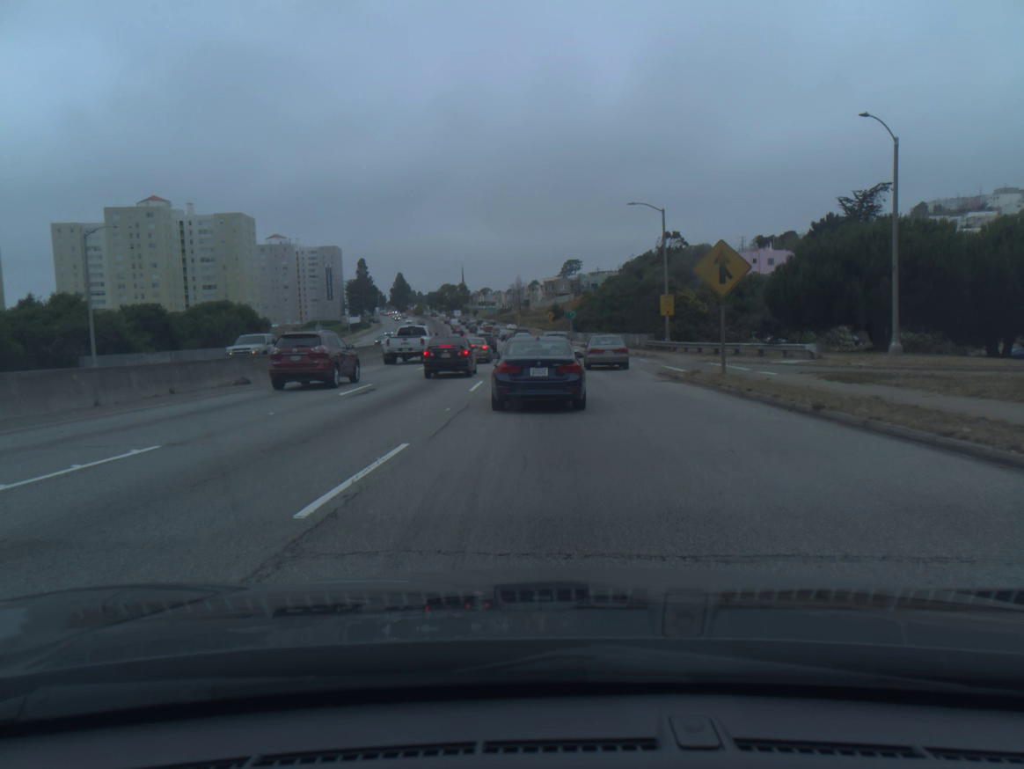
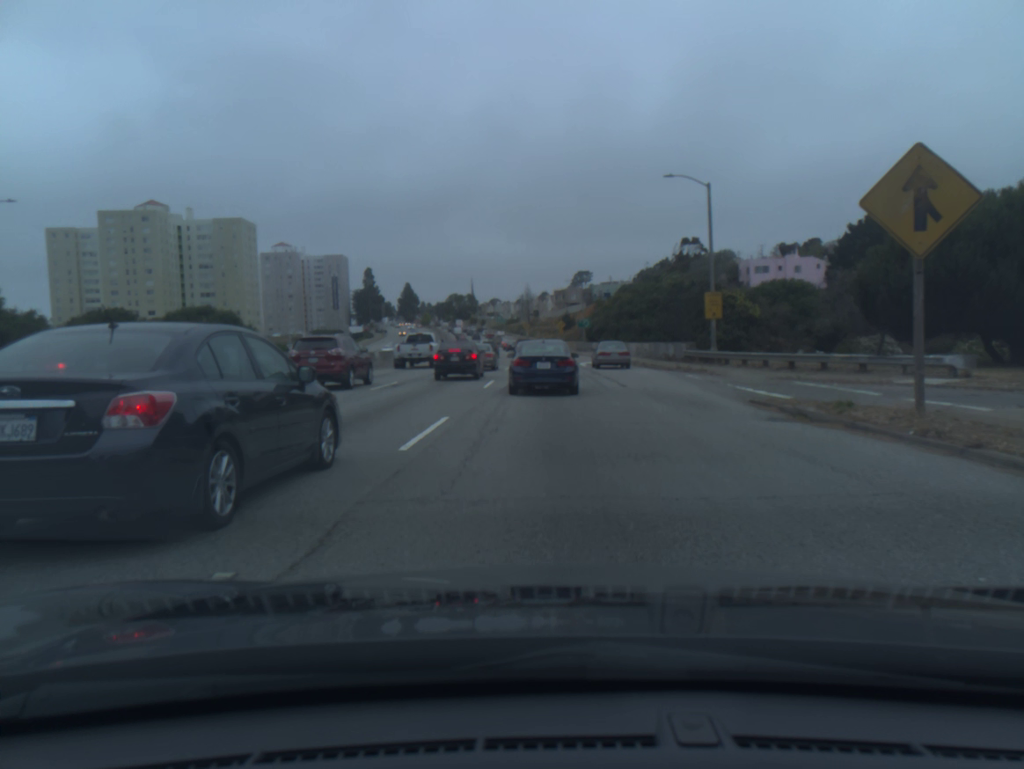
(-0.2, +11.4) m; -1°
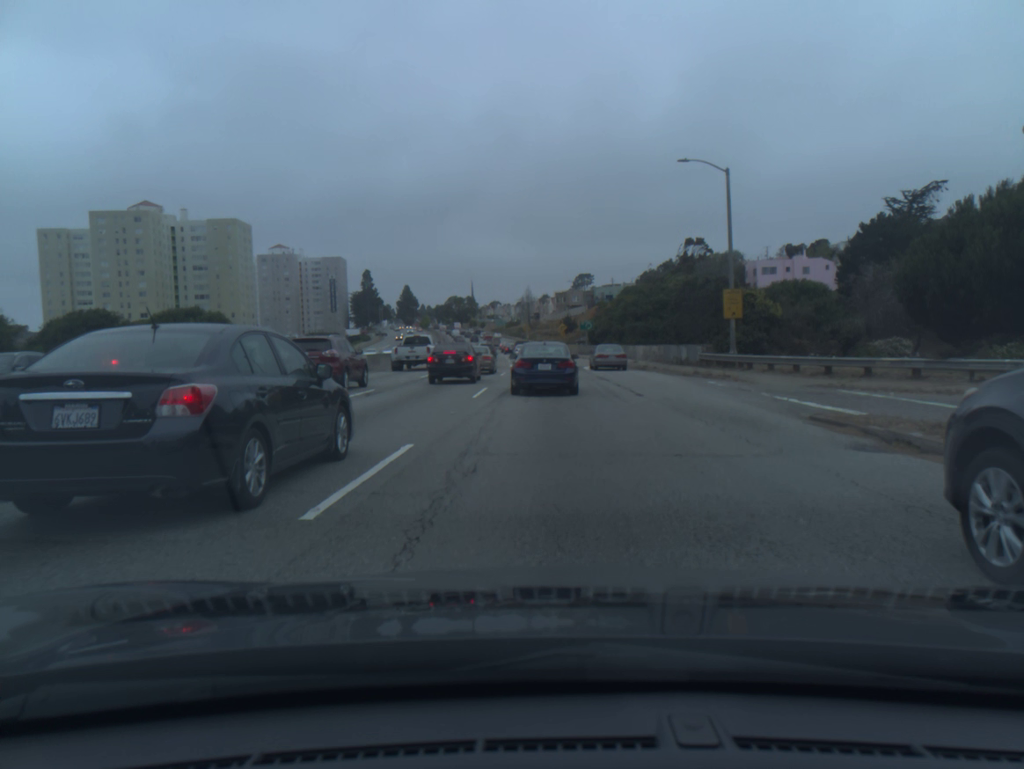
(0.0, +3.8) m; 0°
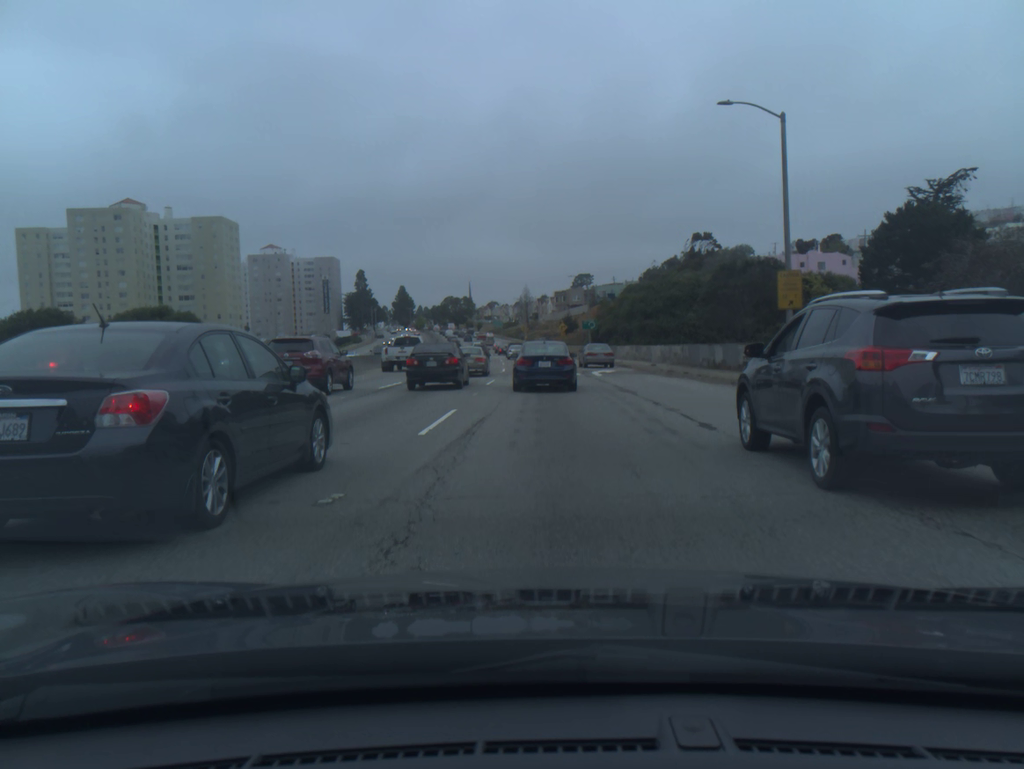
(0.0, +8.5) m; 0°
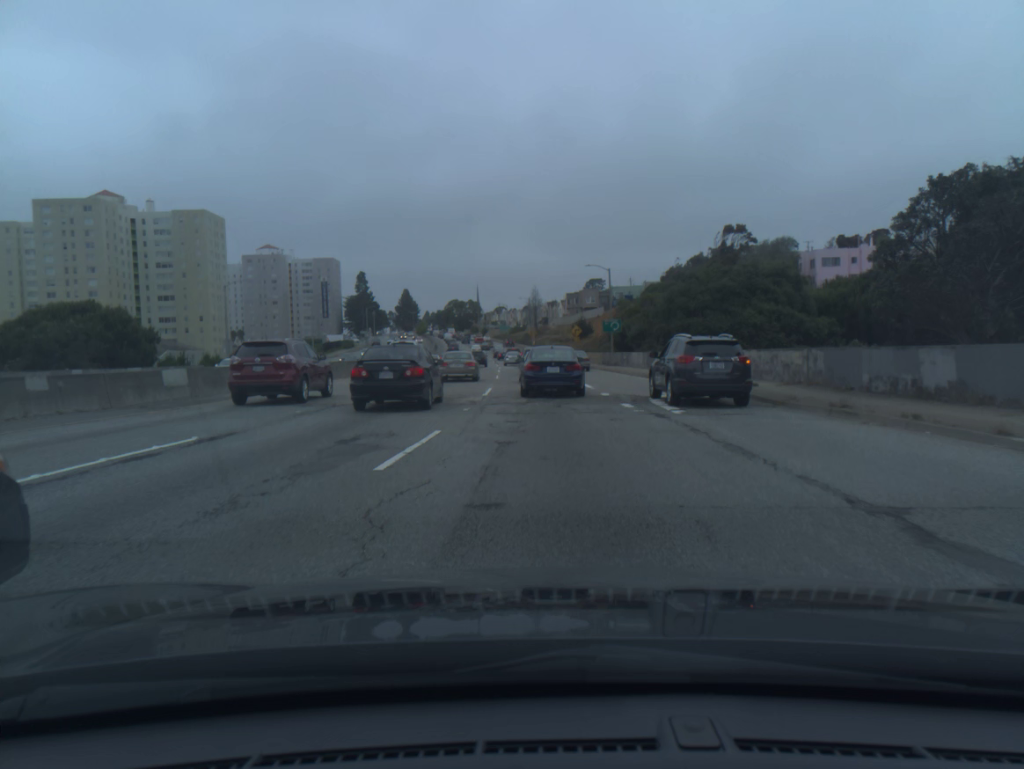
(-0.1, +18.4) m; -1°
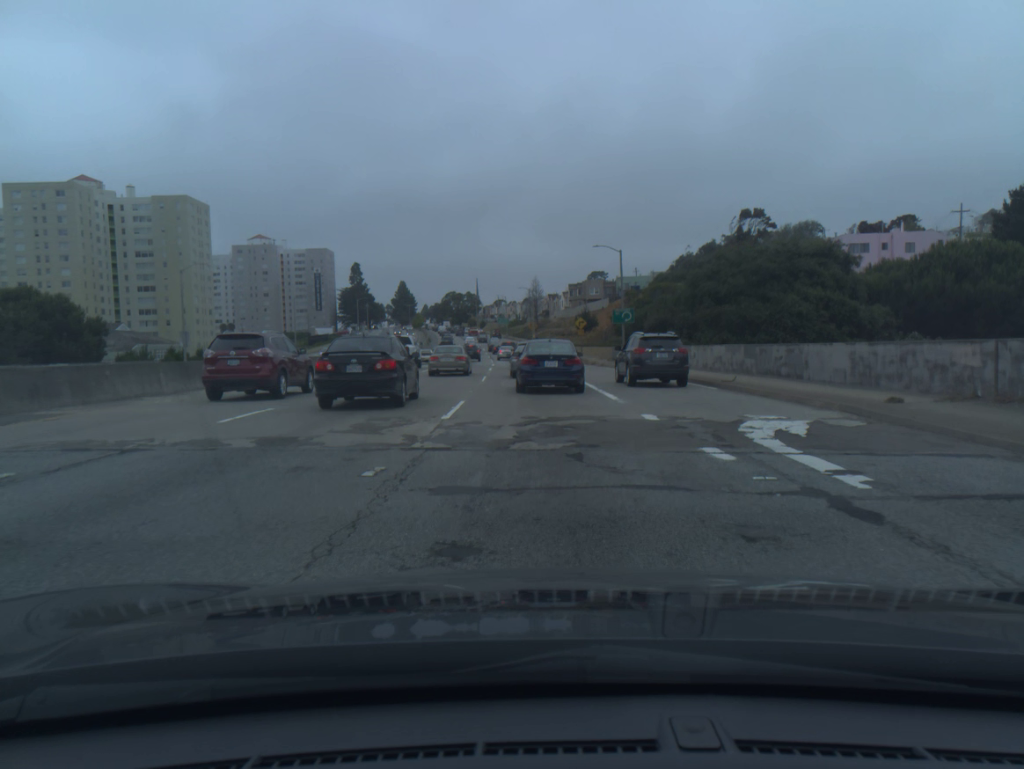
(0.0, +9.5) m; 0°
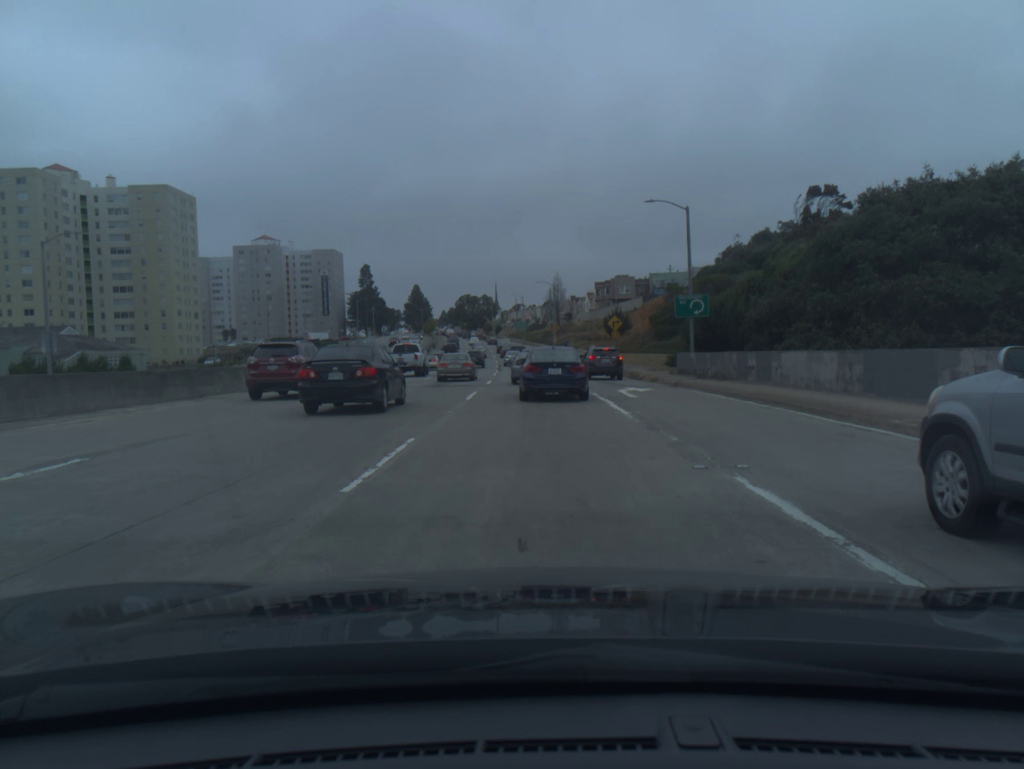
(-0.3, +22.5) m; -1°
